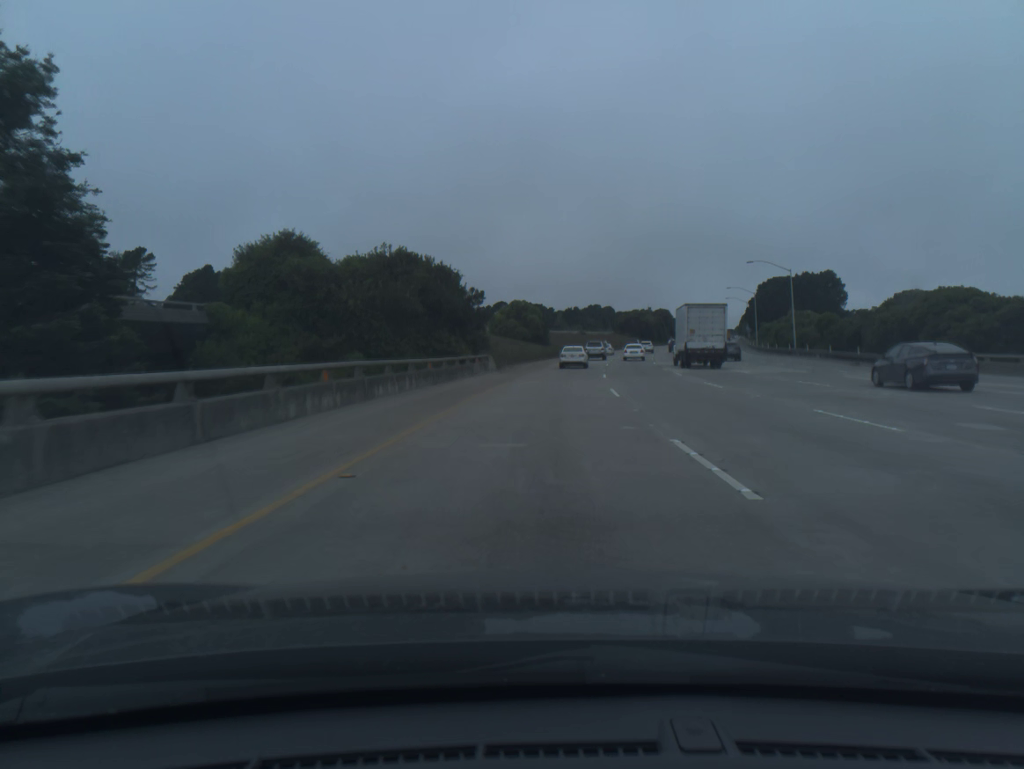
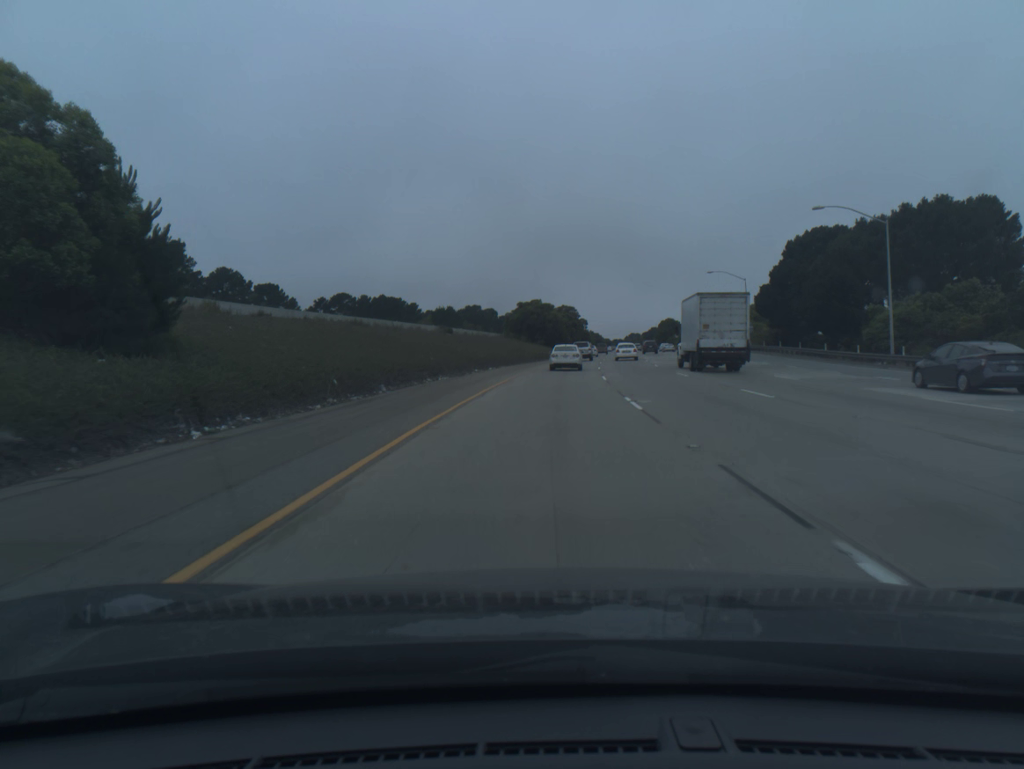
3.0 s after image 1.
(+6.1, +85.8) m; +9°
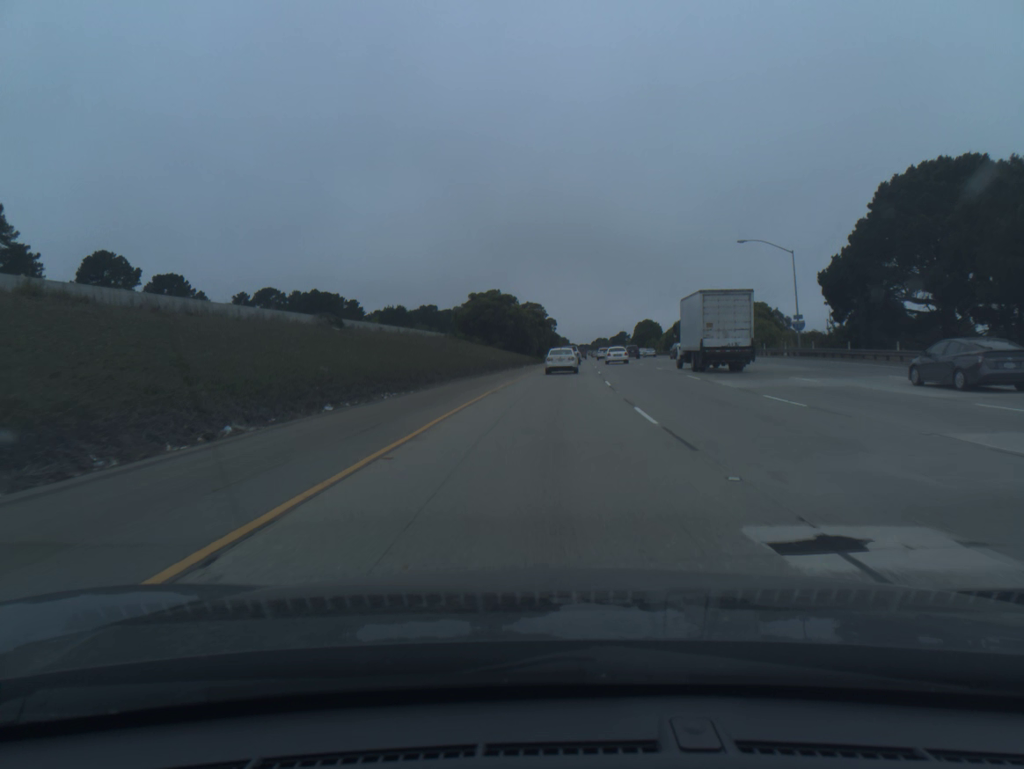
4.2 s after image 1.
(+0.7, +32.1) m; +3°
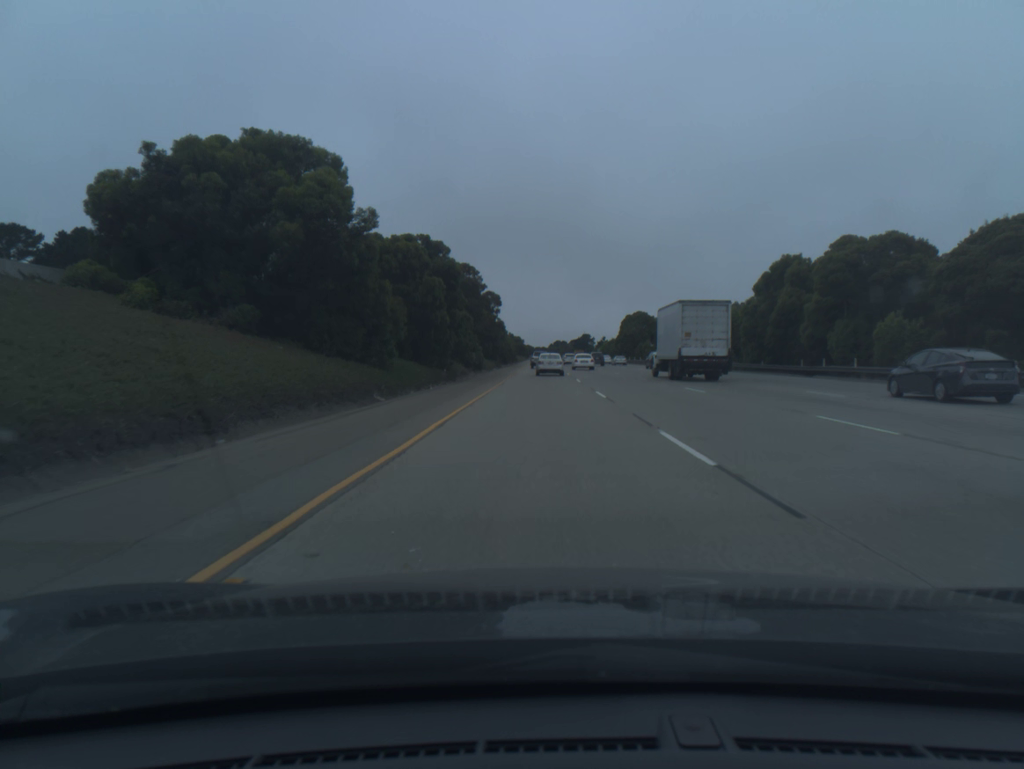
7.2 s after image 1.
(+3.0, +77.4) m; +3°
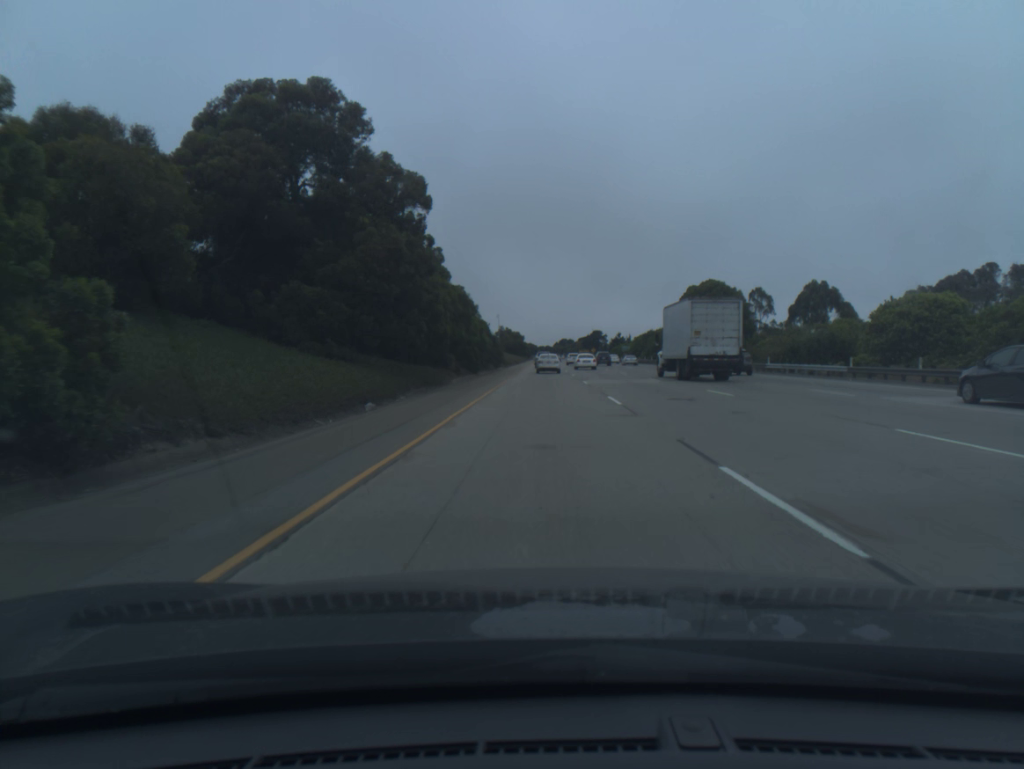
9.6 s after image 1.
(-0.1, +62.2) m; 0°
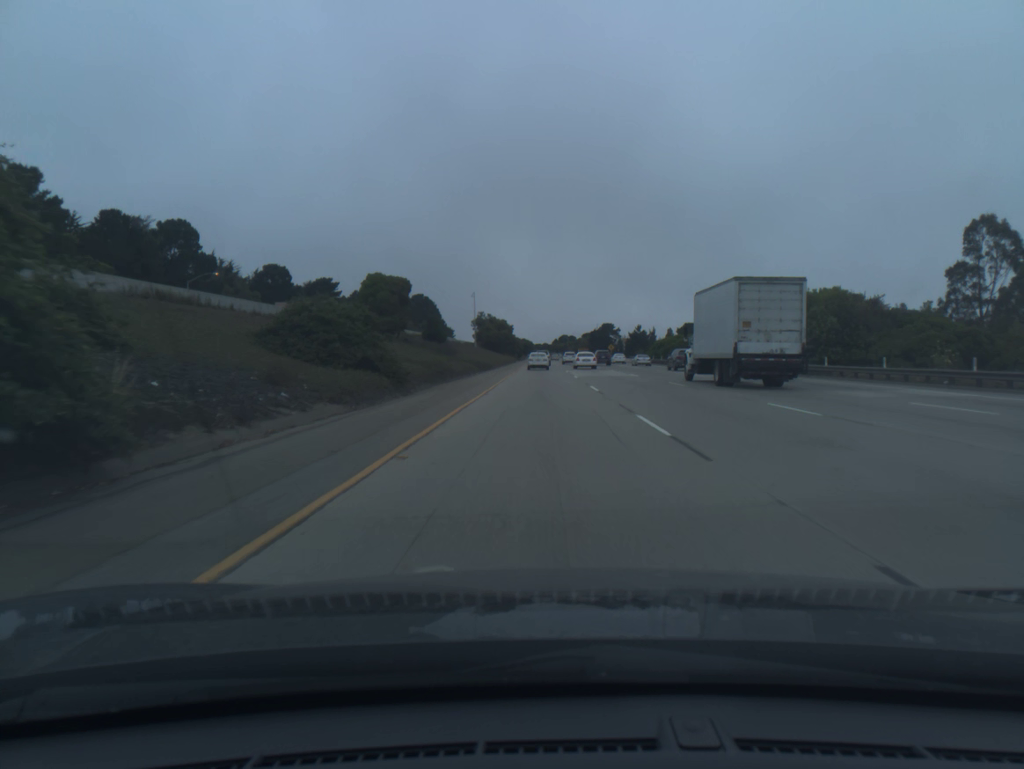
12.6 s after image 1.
(+0.1, +80.6) m; 0°
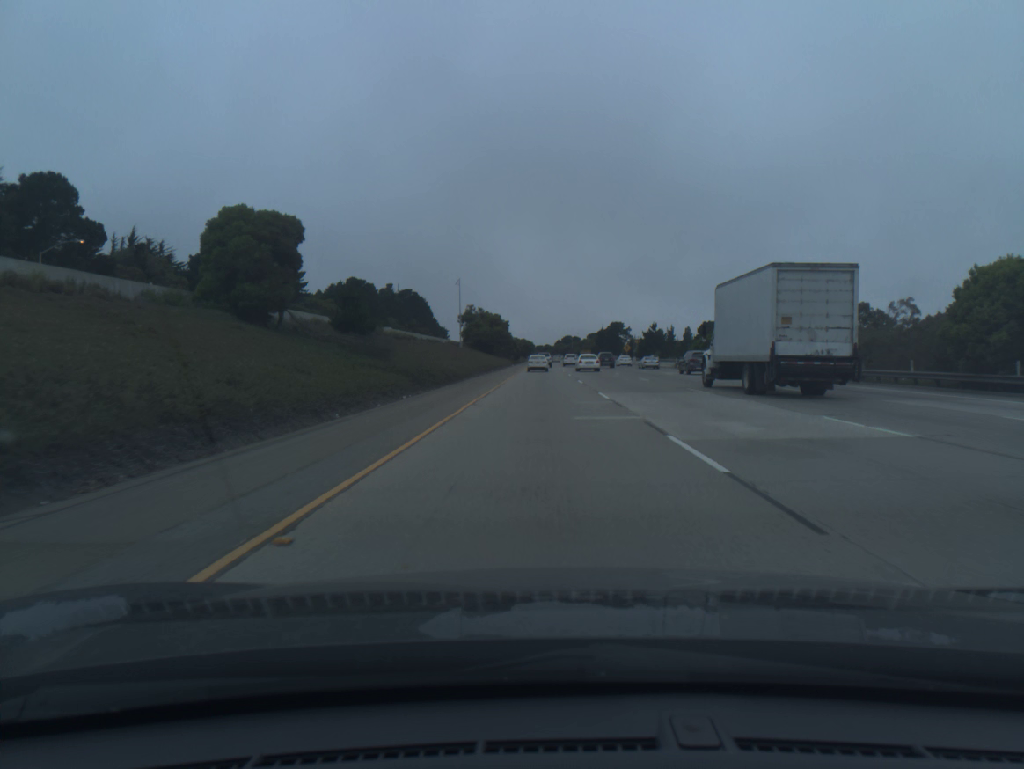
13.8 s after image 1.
(0.0, +33.1) m; 0°
